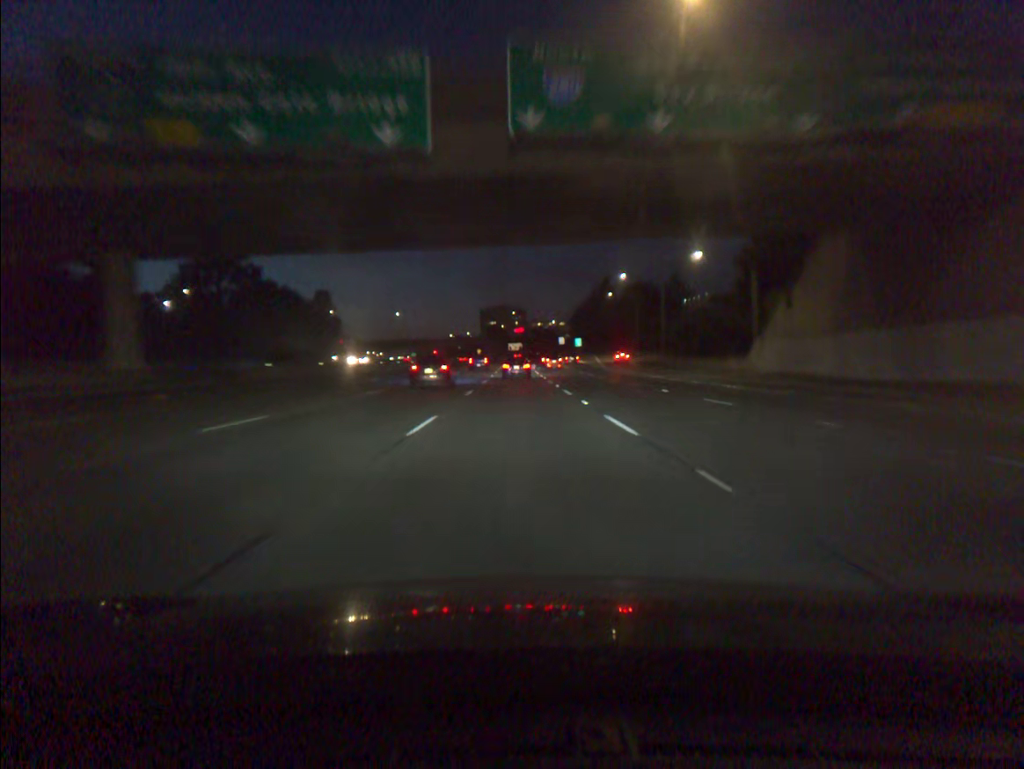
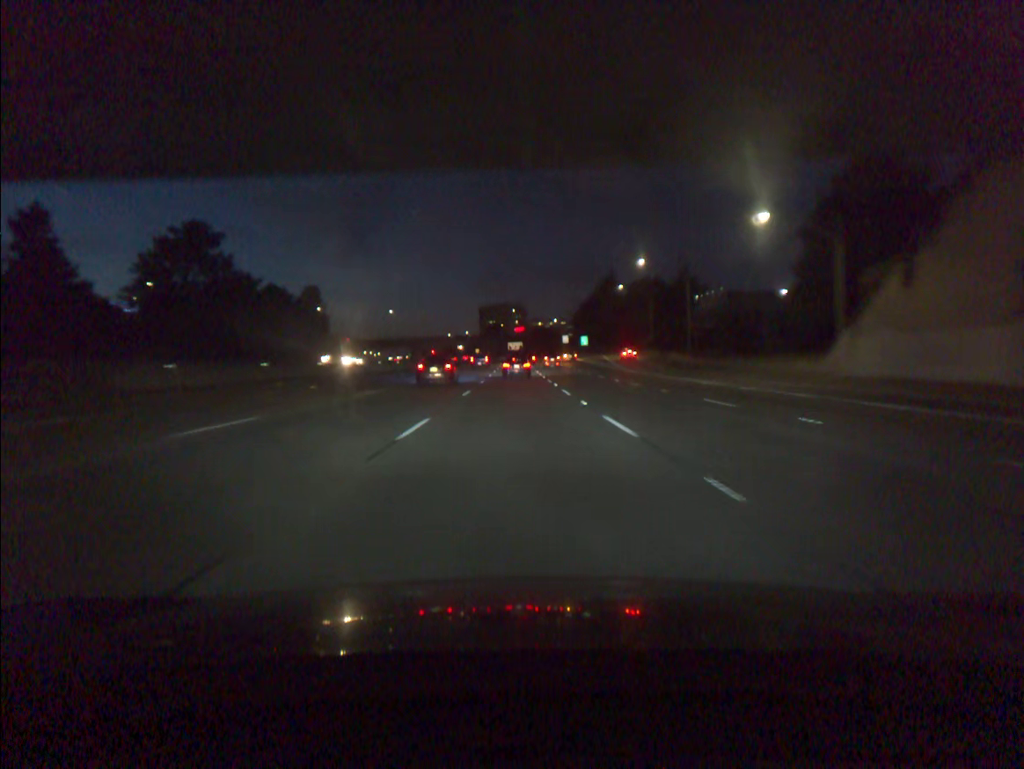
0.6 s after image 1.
(0.0, +14.7) m; 0°
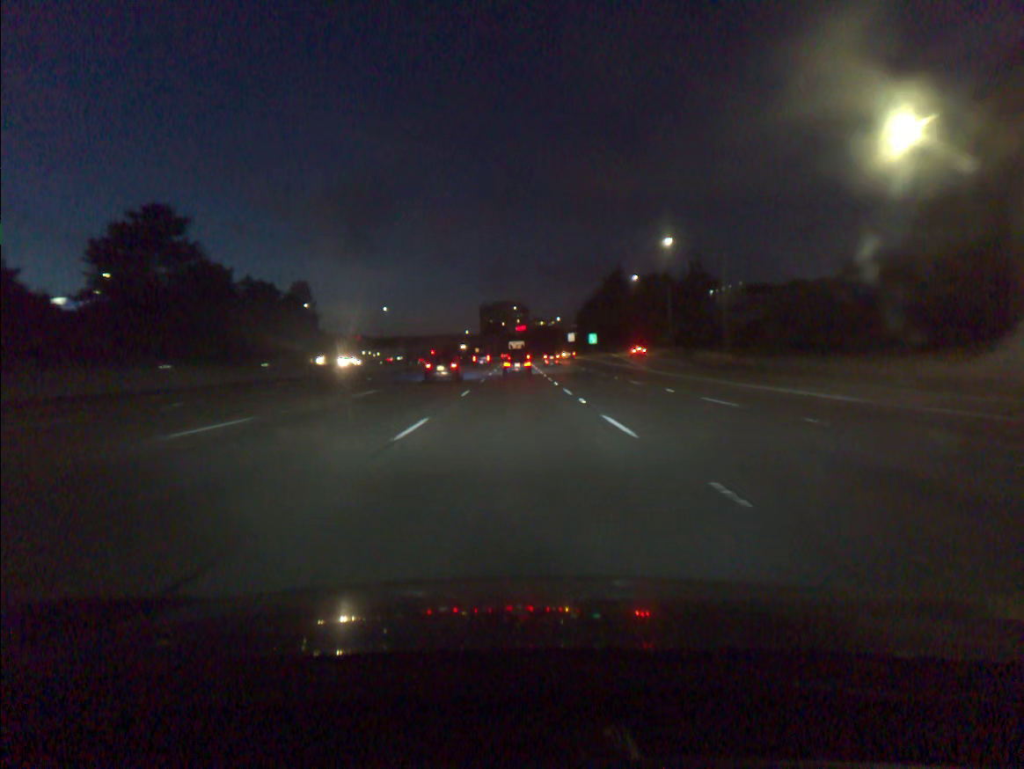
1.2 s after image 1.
(0.0, +14.7) m; 0°
